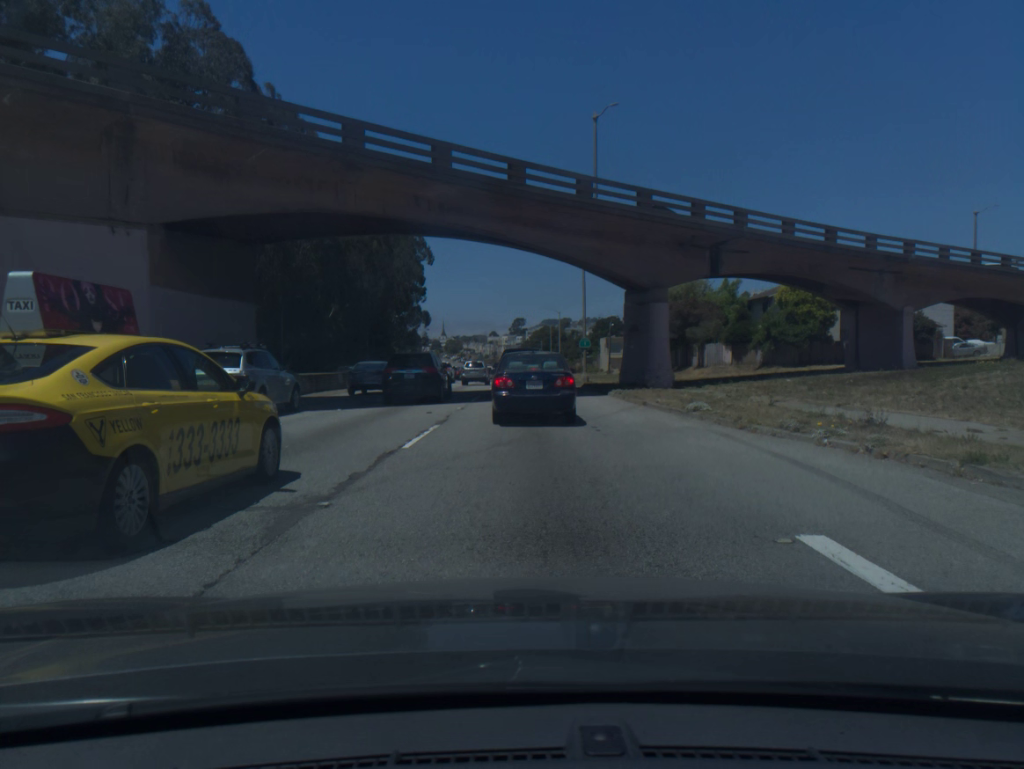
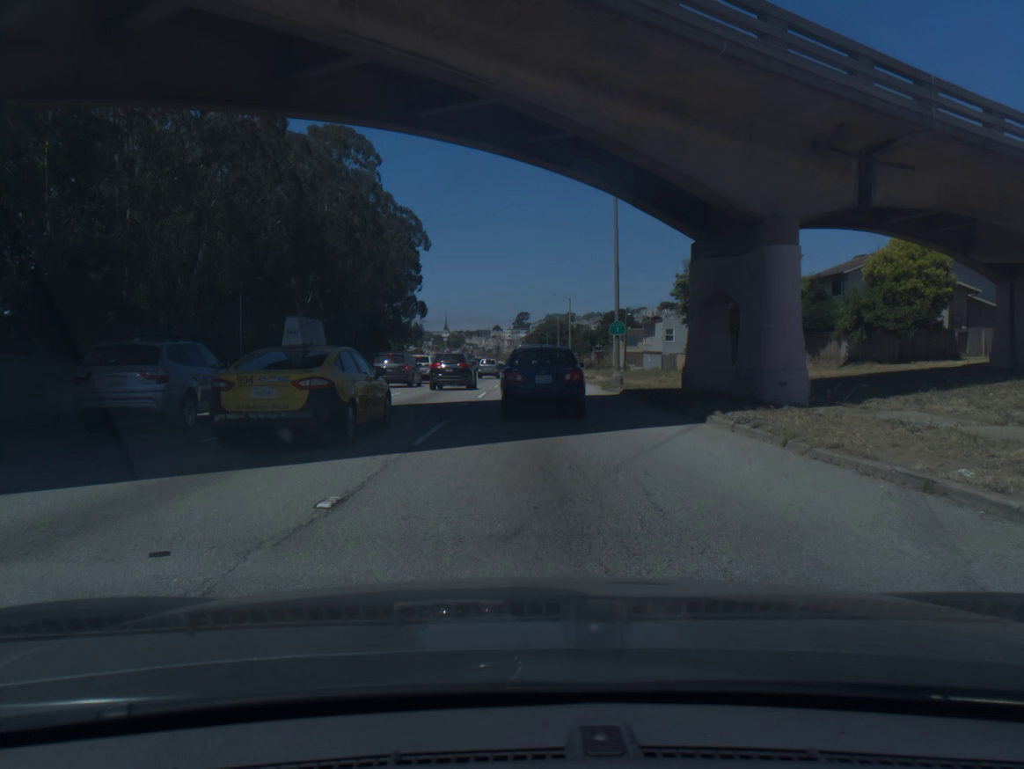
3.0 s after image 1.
(-0.1, +14.8) m; -1°
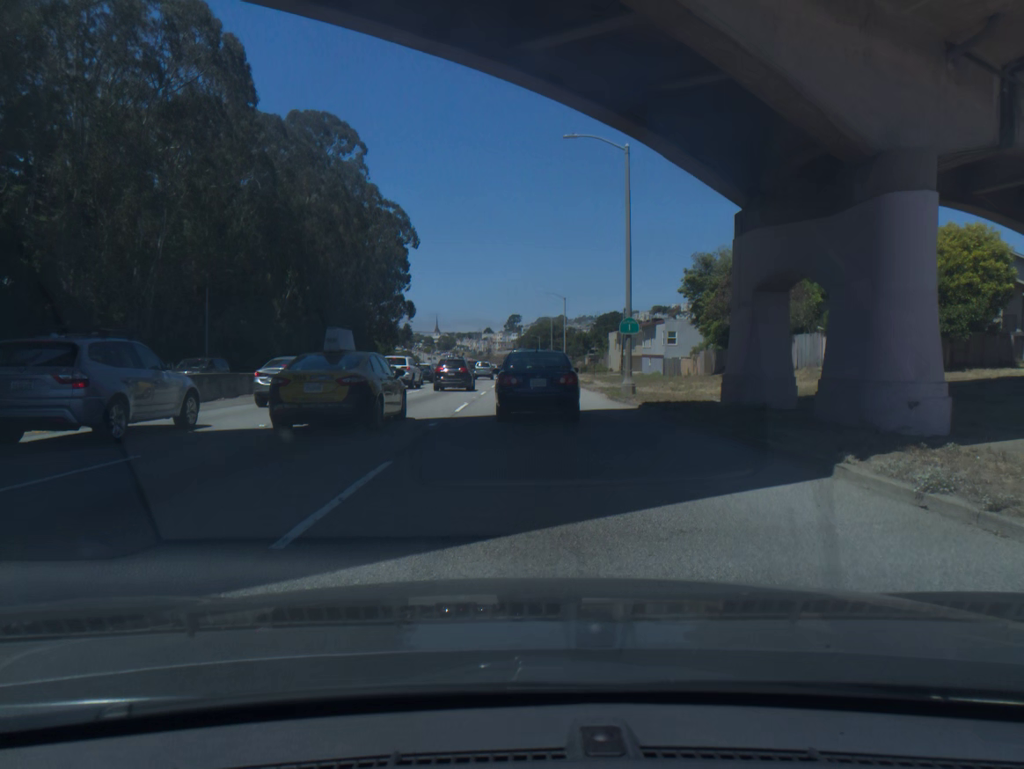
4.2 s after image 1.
(0.0, +6.0) m; +1°
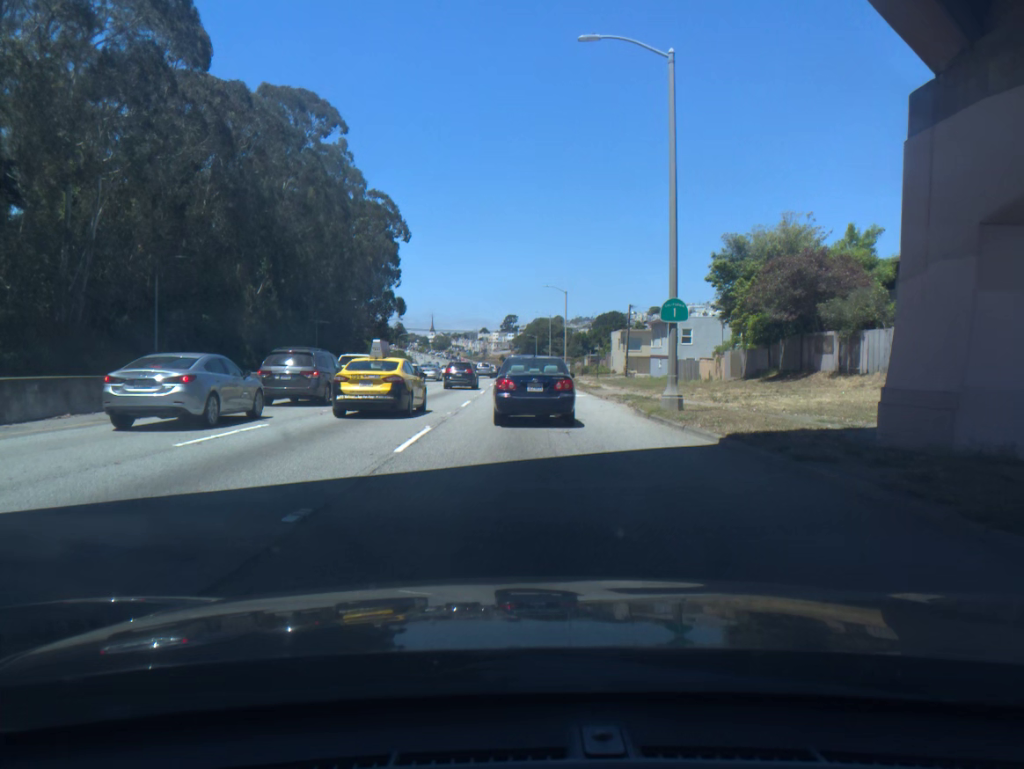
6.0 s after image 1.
(0.0, +9.0) m; 0°
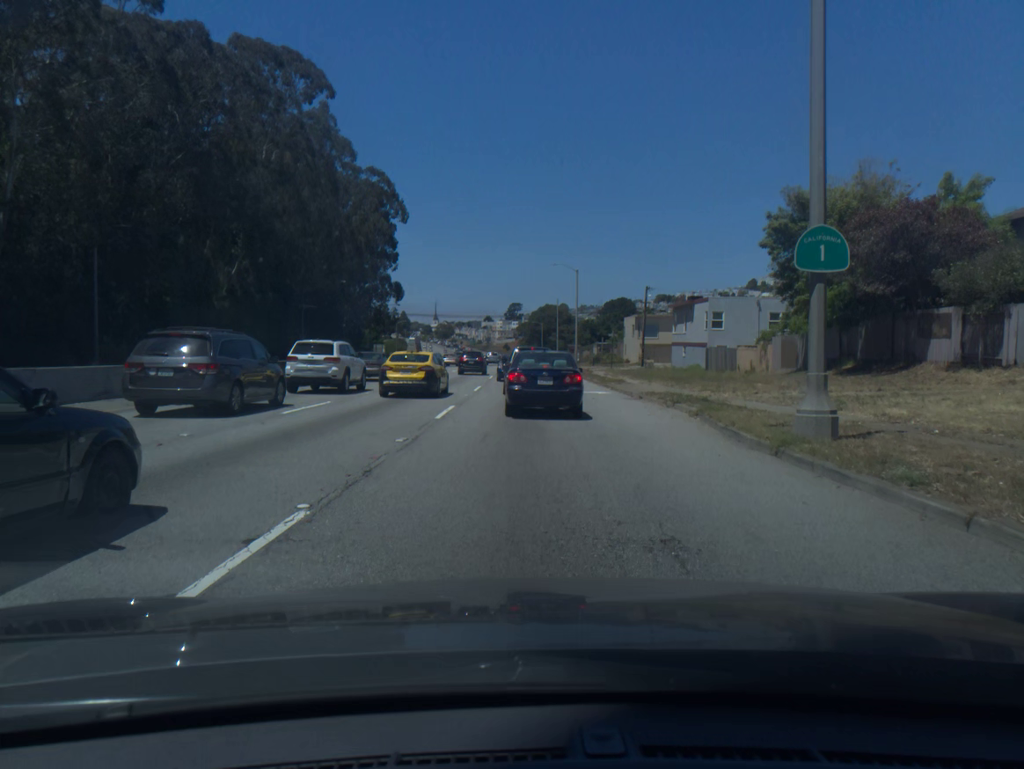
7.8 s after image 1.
(0.0, +9.3) m; 0°
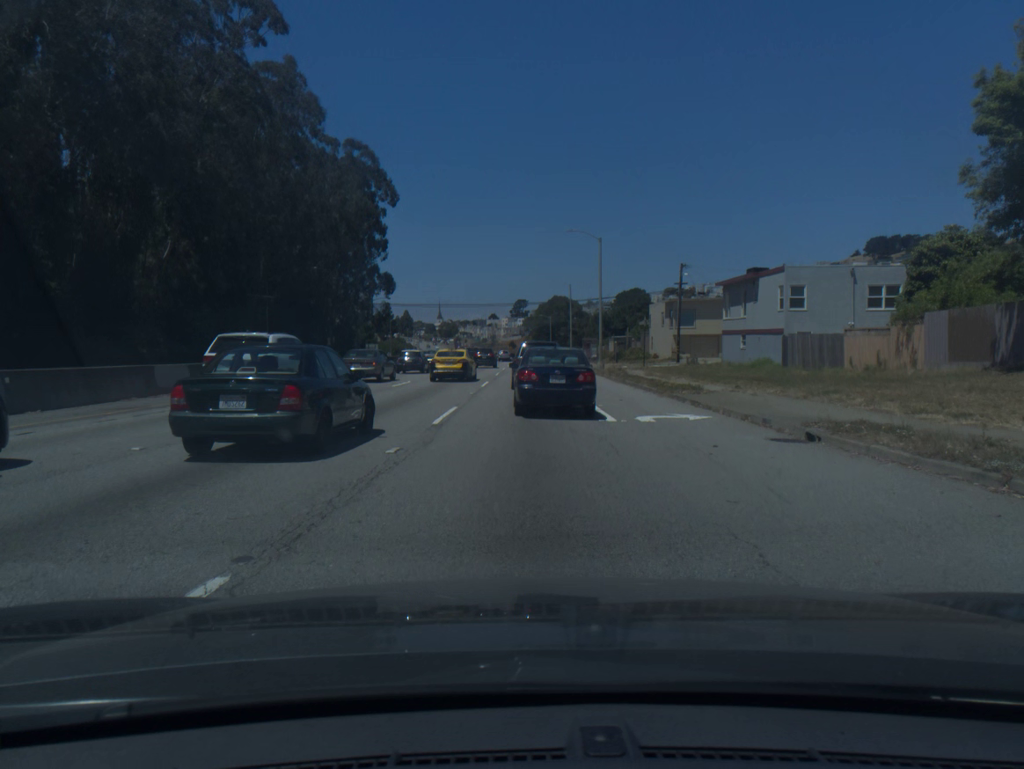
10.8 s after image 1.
(0.0, +16.3) m; -1°
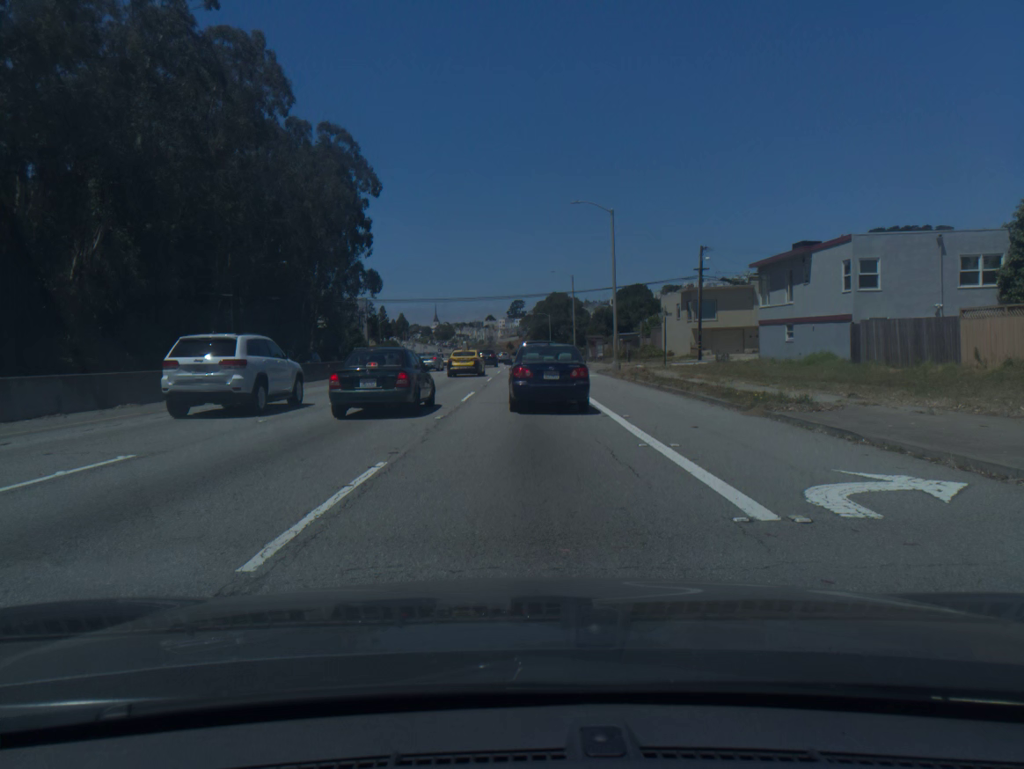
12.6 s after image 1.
(0.0, +9.7) m; +1°
